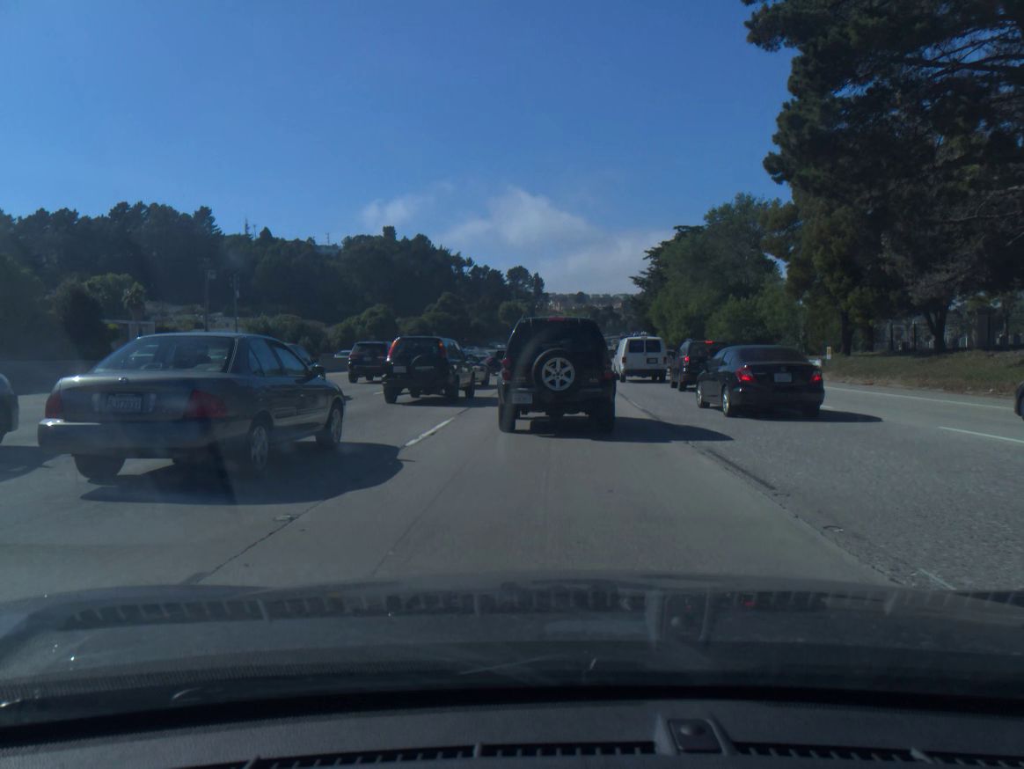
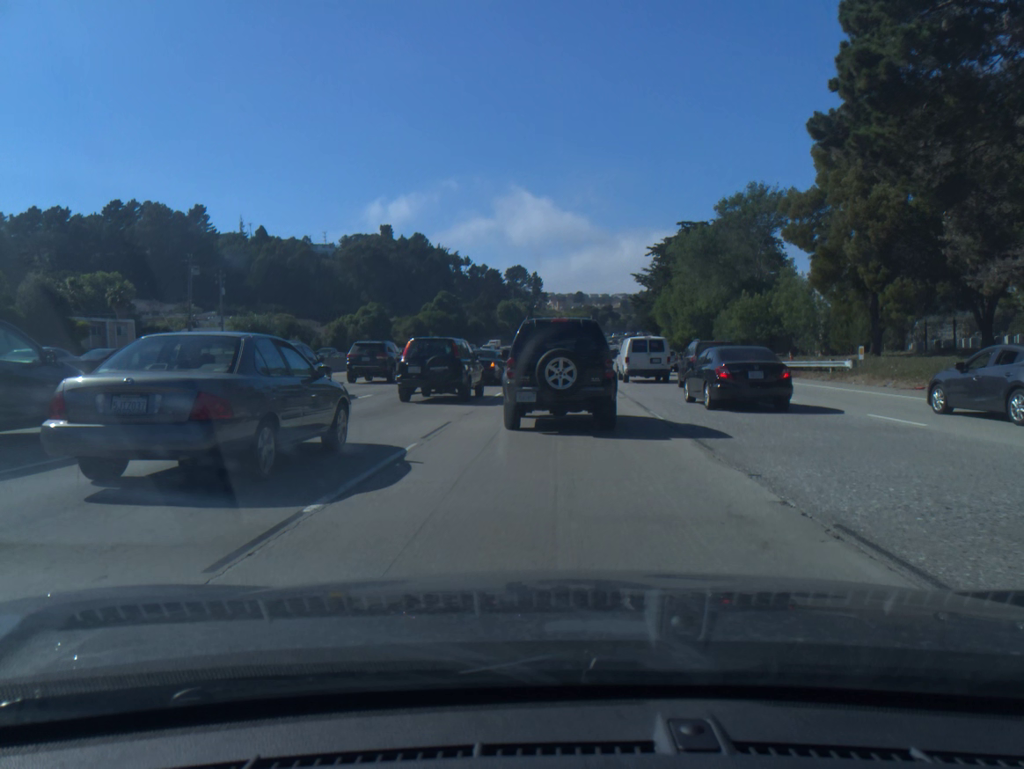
(0.0, +4.5) m; +1°
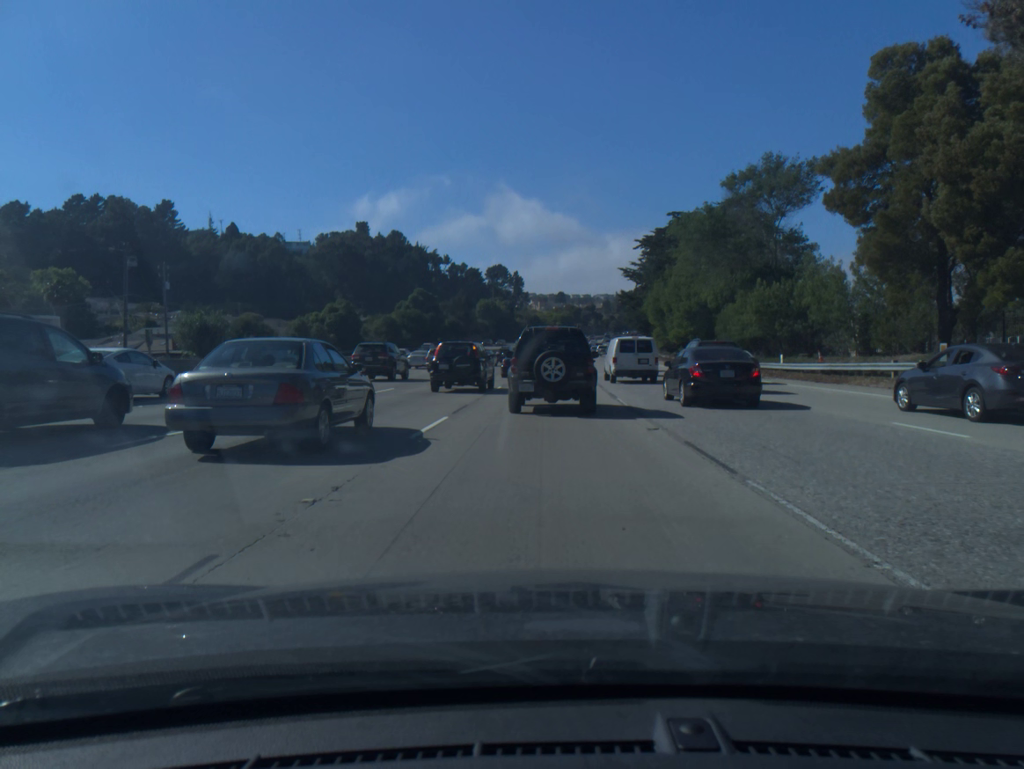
(+0.2, +9.5) m; +2°
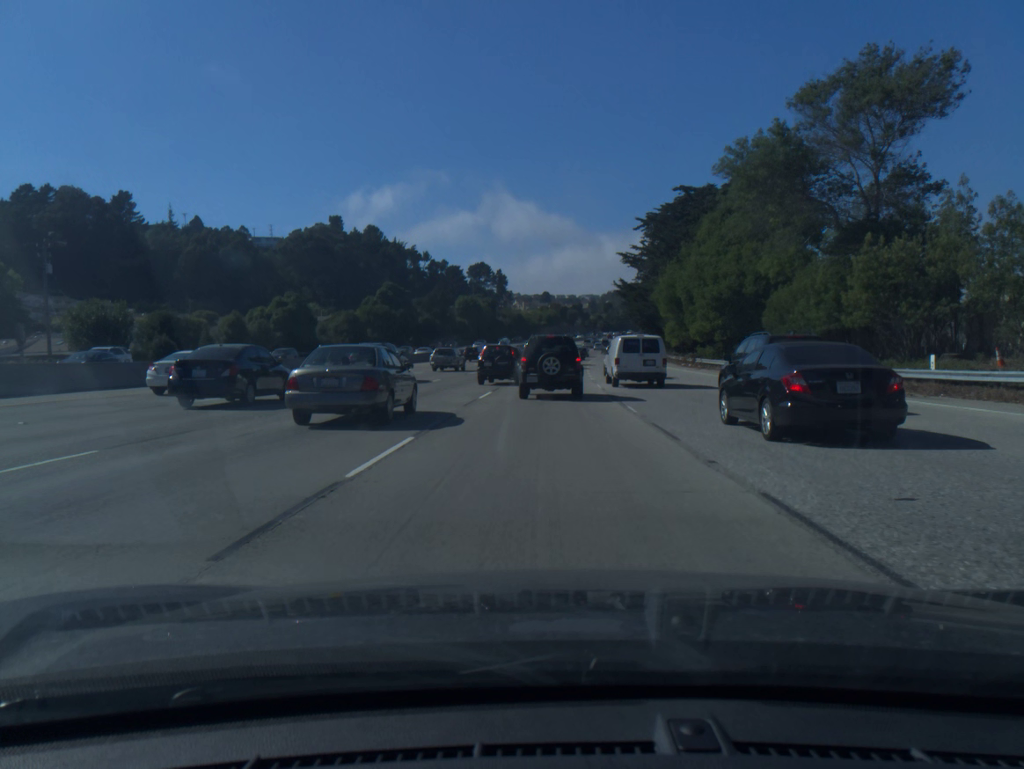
(0.0, +18.2) m; +1°
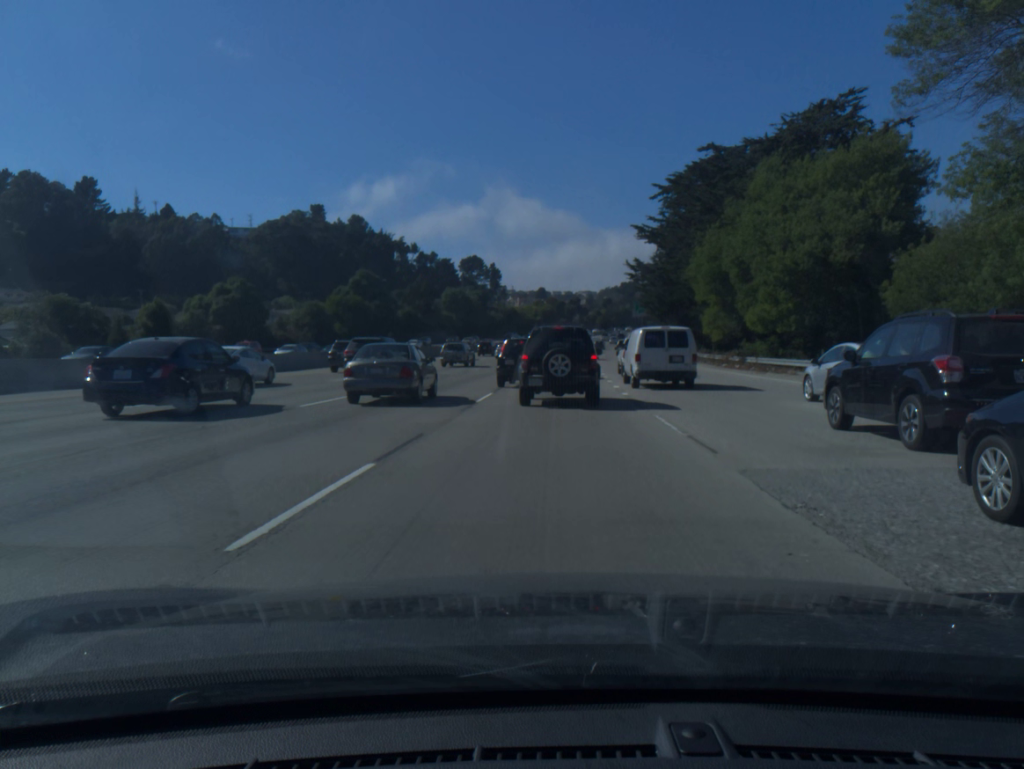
(+0.1, +17.7) m; +1°
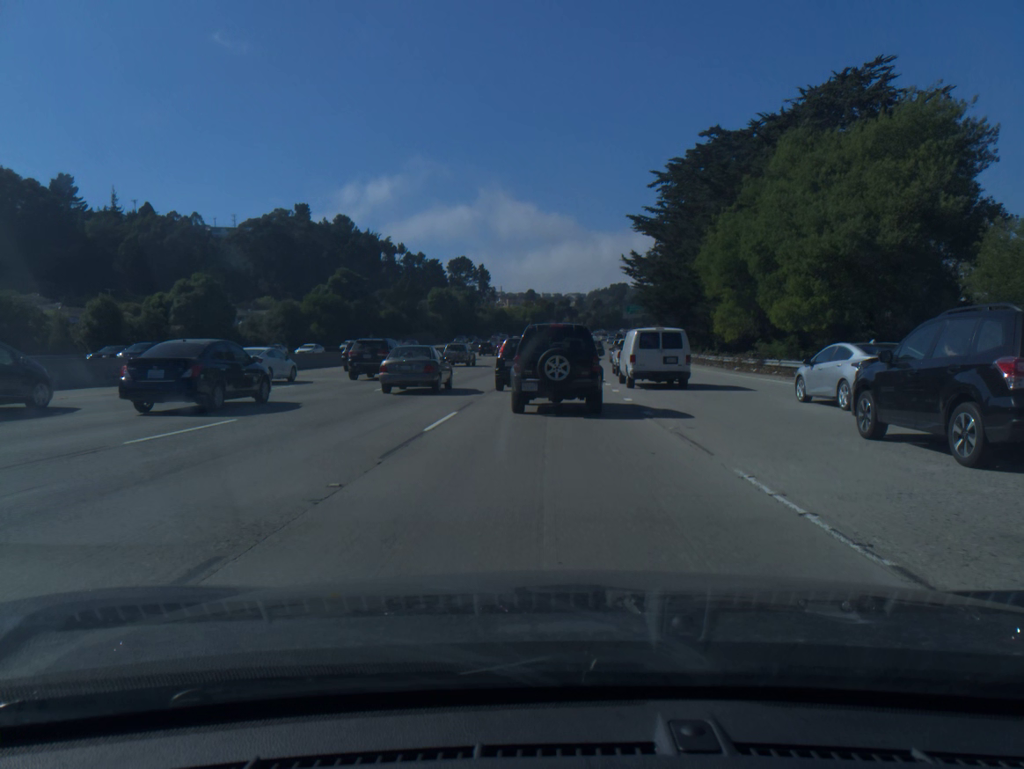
(+0.1, +7.1) m; +1°
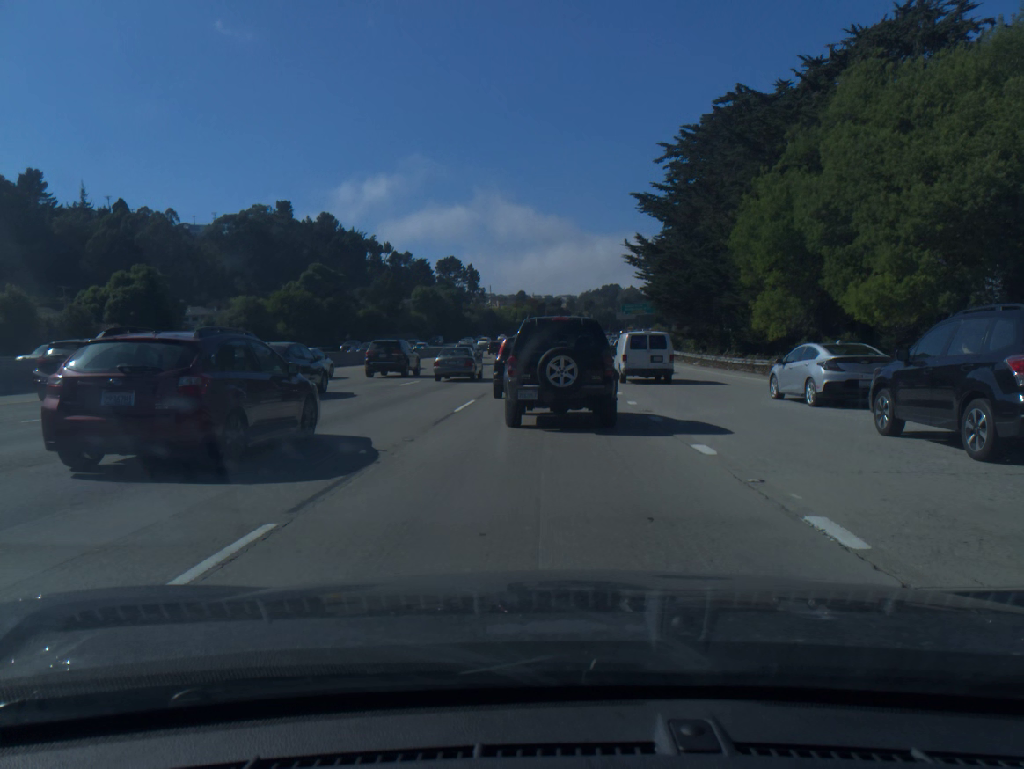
(0.0, +10.5) m; 0°
